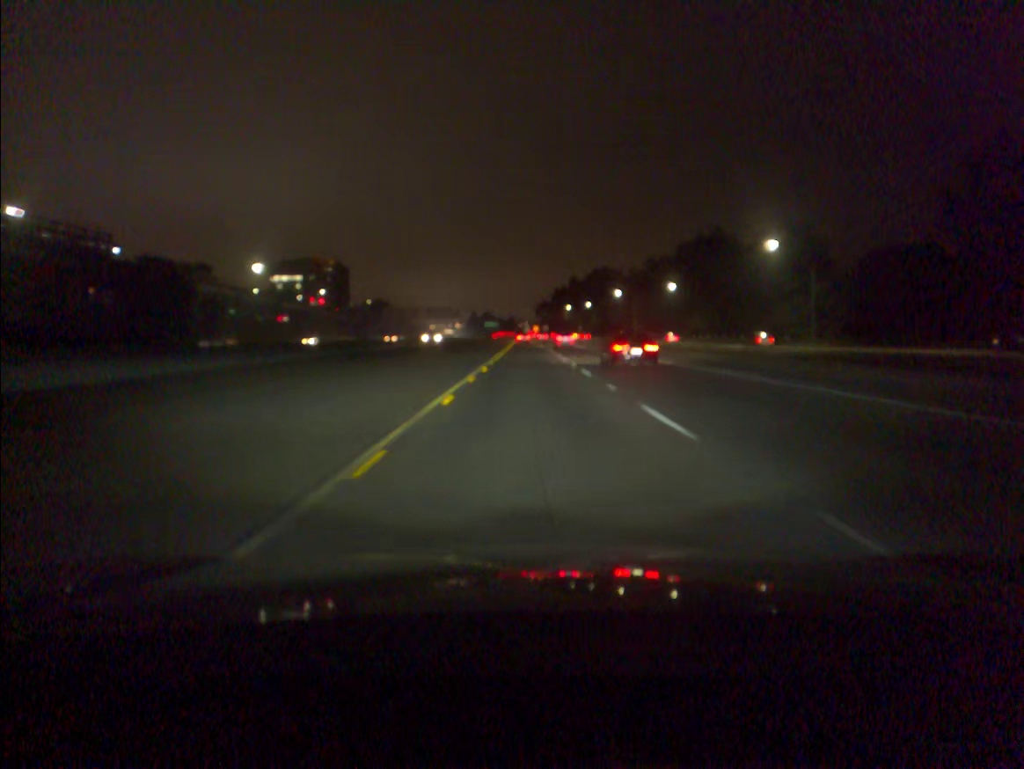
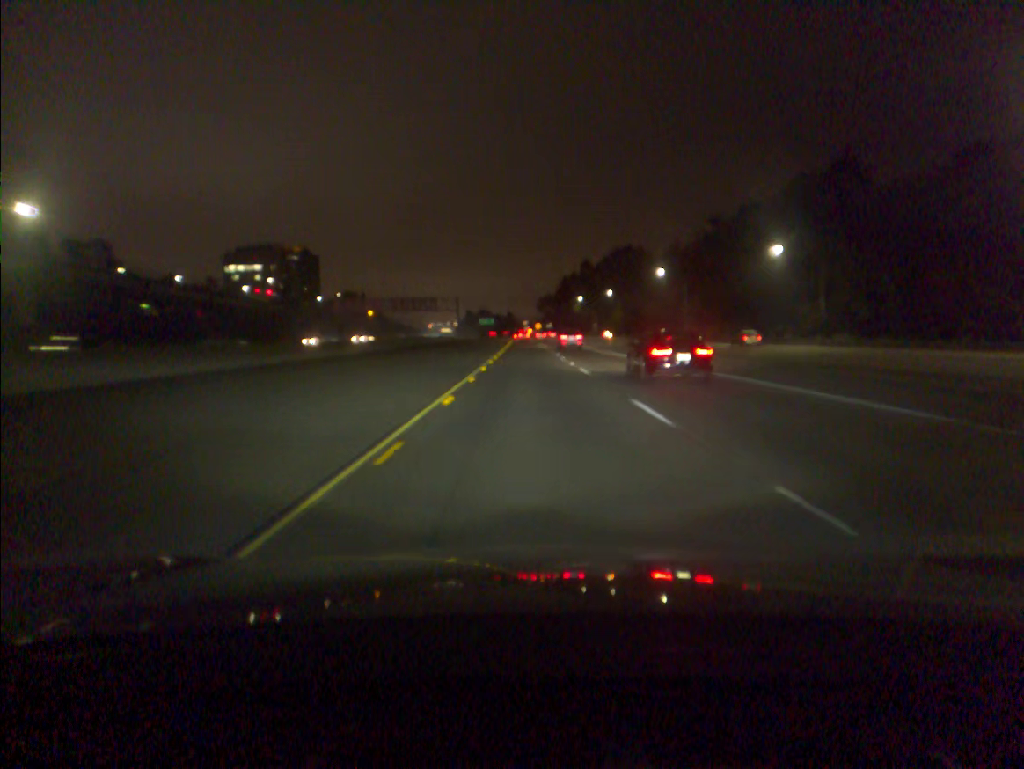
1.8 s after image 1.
(0.0, +57.9) m; 0°
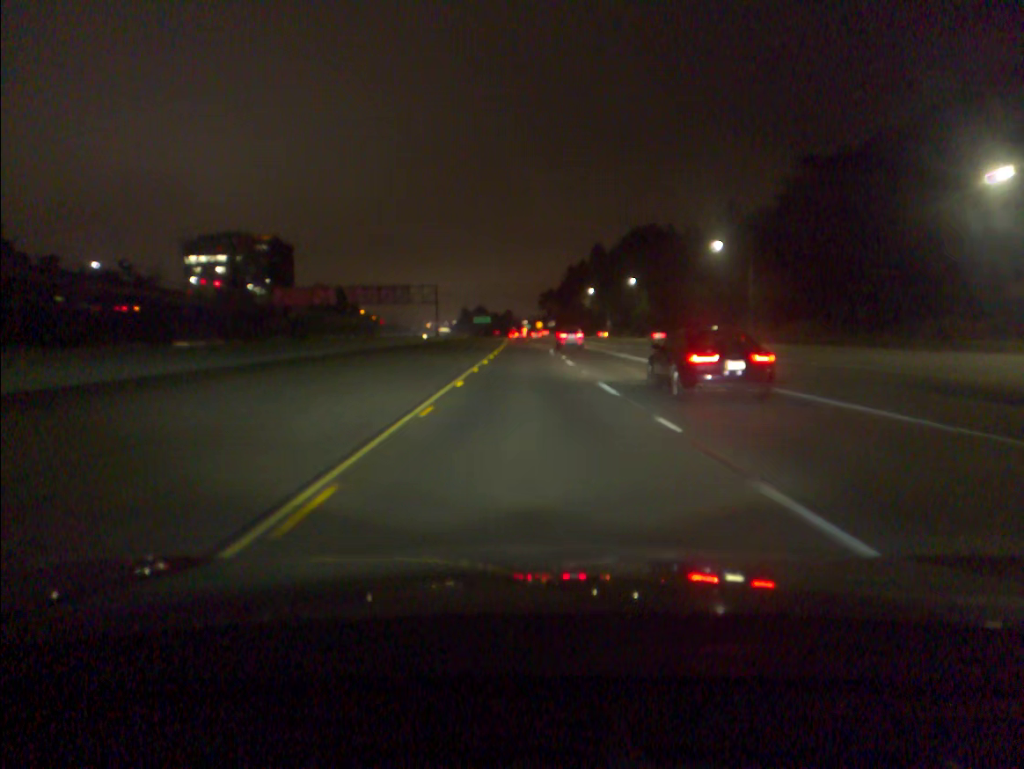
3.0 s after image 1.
(0.0, +38.4) m; 0°
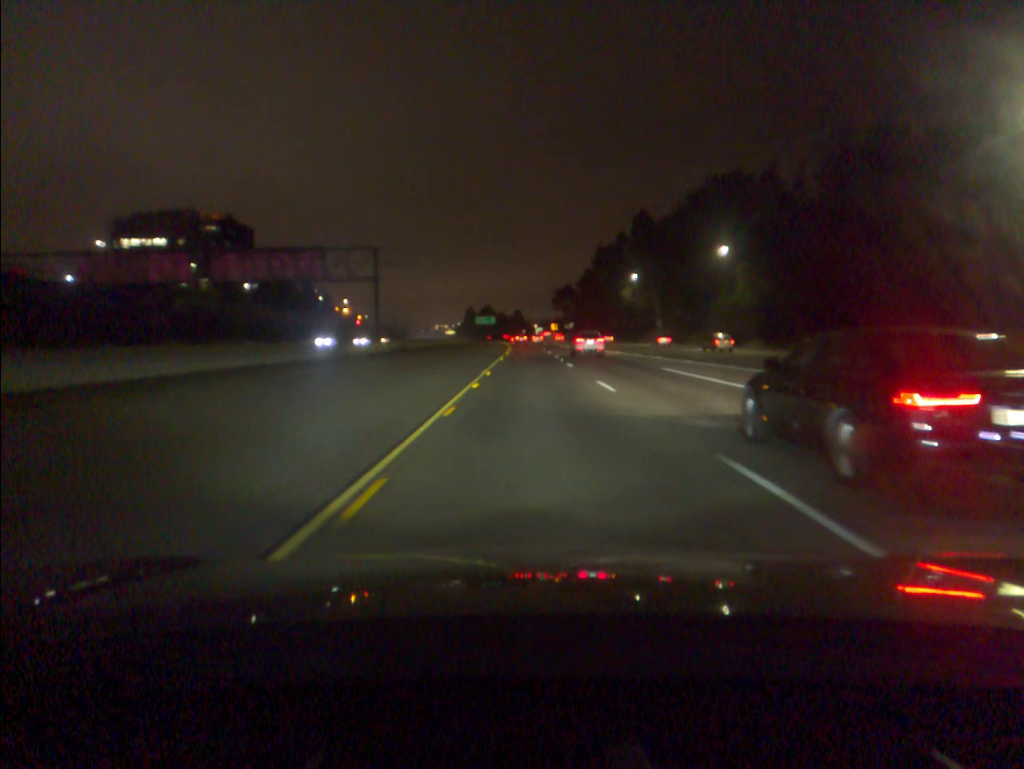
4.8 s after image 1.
(-0.5, +57.6) m; -1°
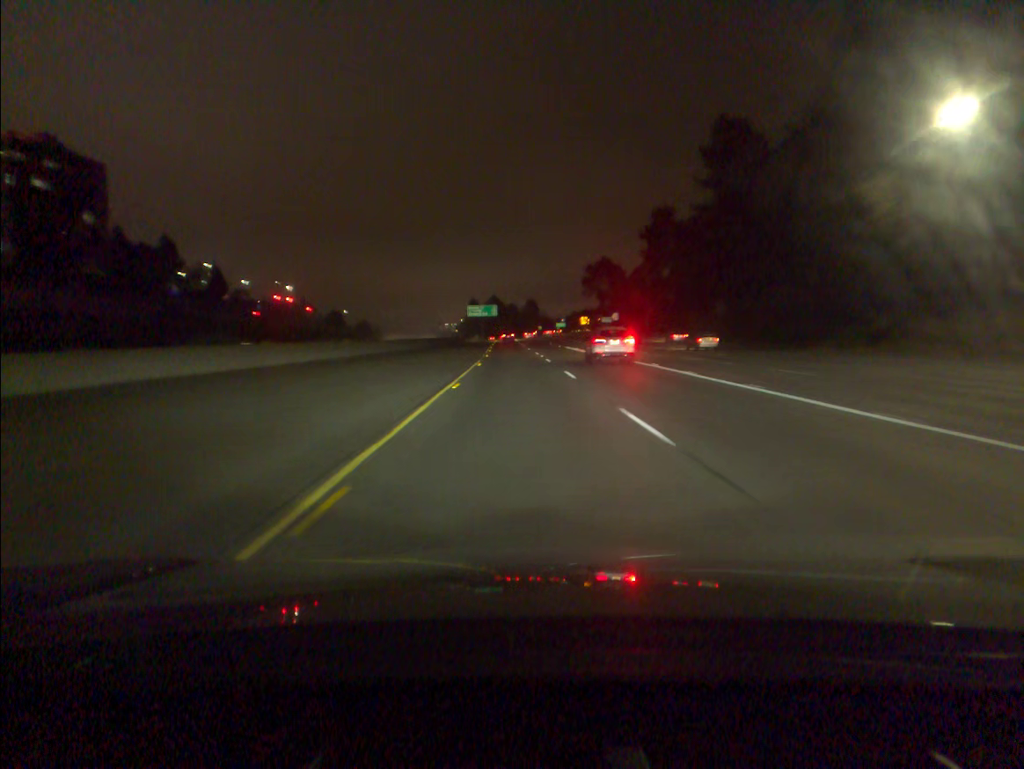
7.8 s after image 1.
(-0.2, +97.3) m; -1°
